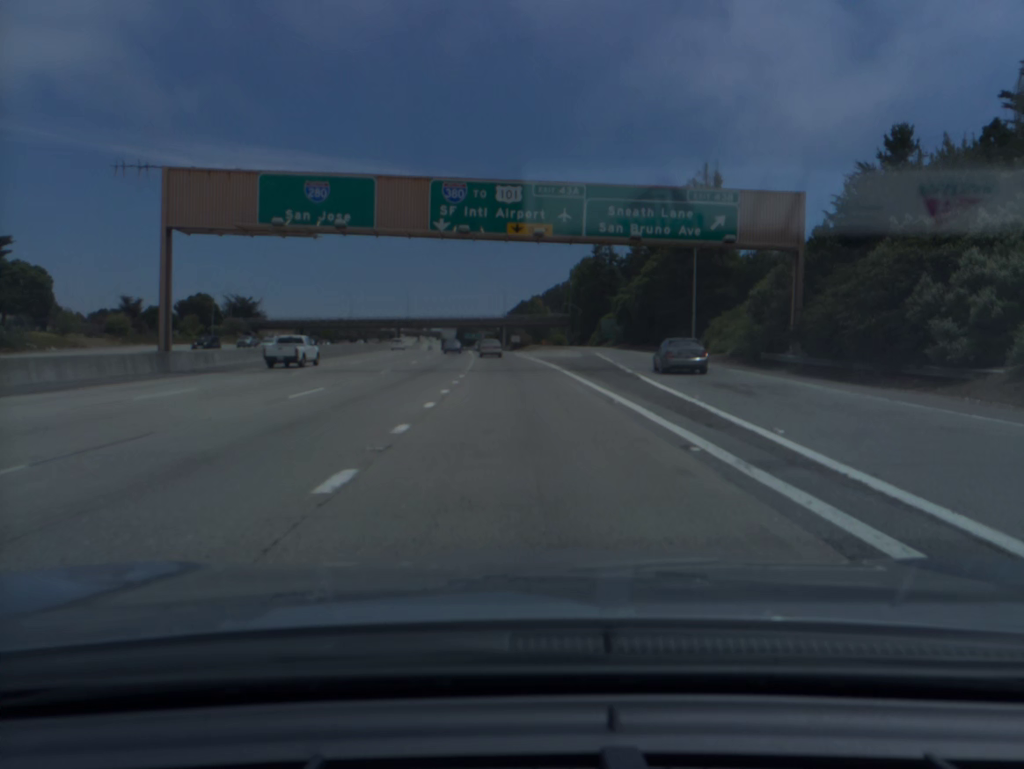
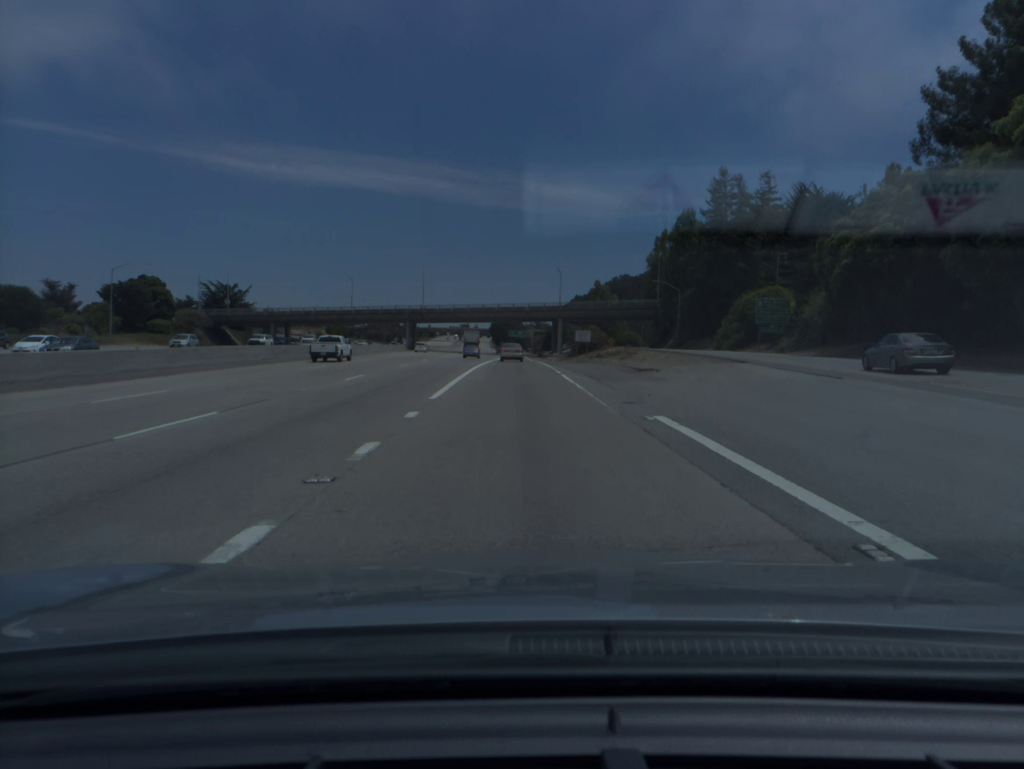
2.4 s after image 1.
(-2.2, +65.2) m; -4°
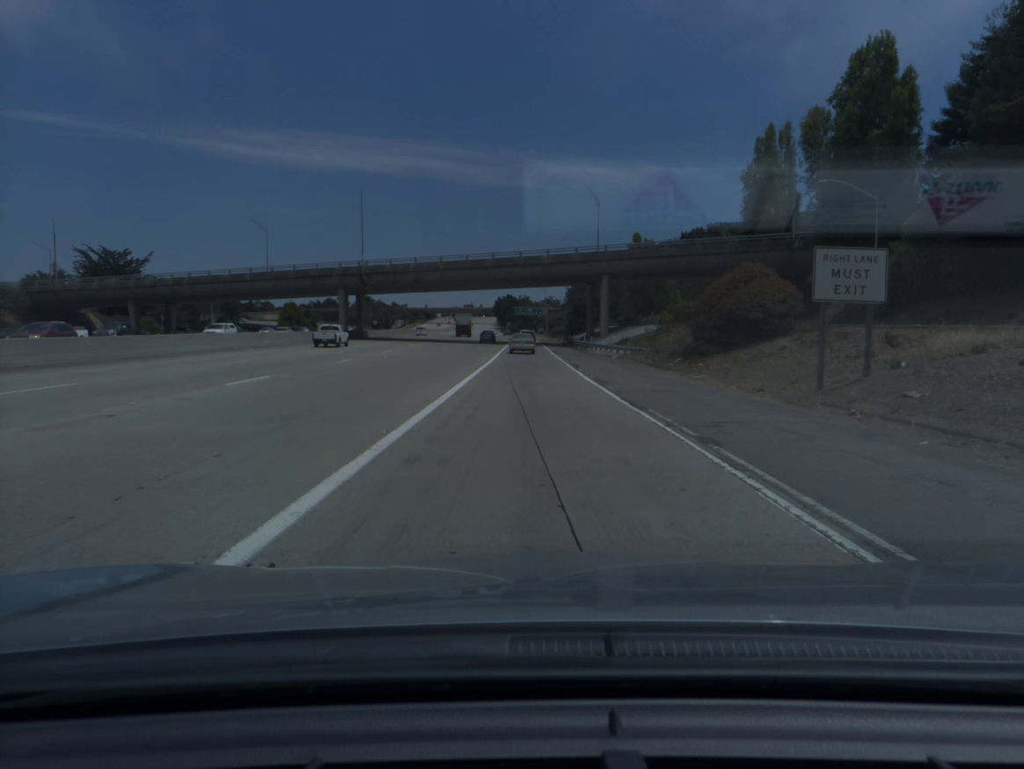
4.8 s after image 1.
(-0.7, +65.6) m; -1°
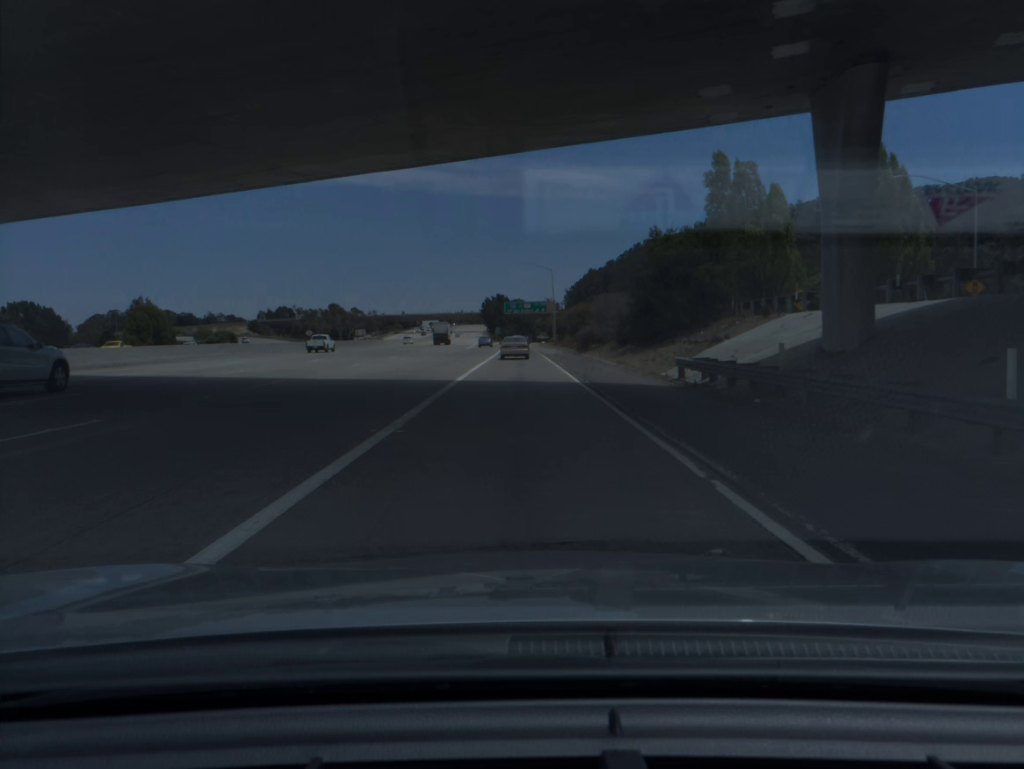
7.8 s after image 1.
(+0.4, +78.9) m; 0°
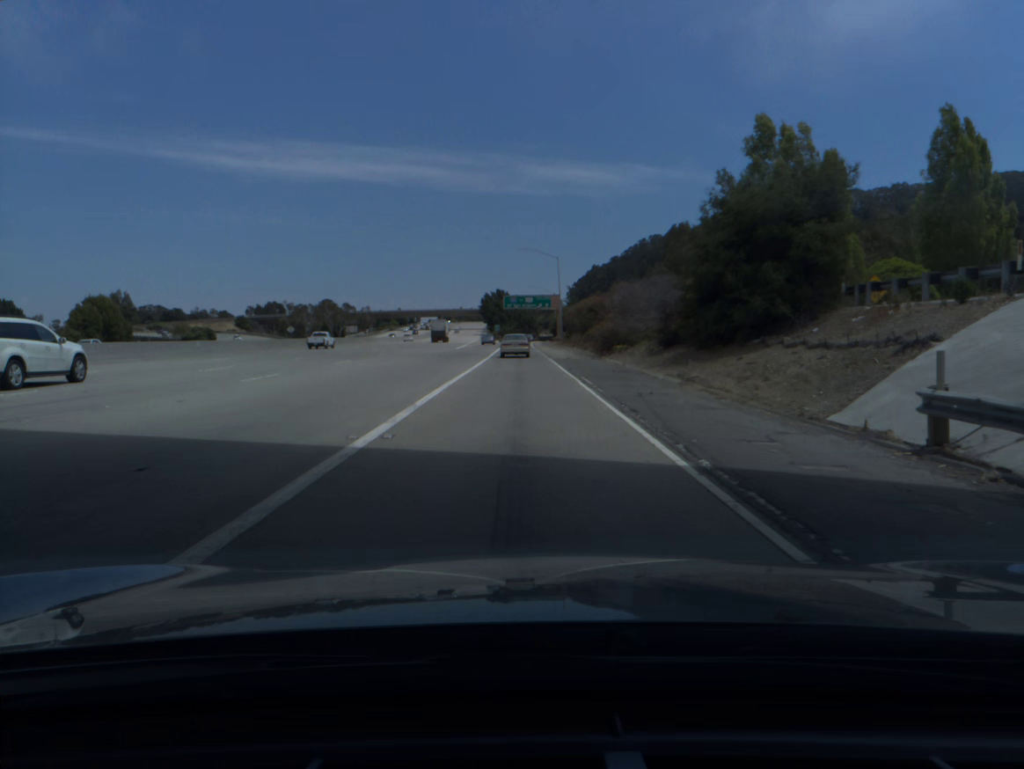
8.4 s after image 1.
(0.0, +15.3) m; 0°
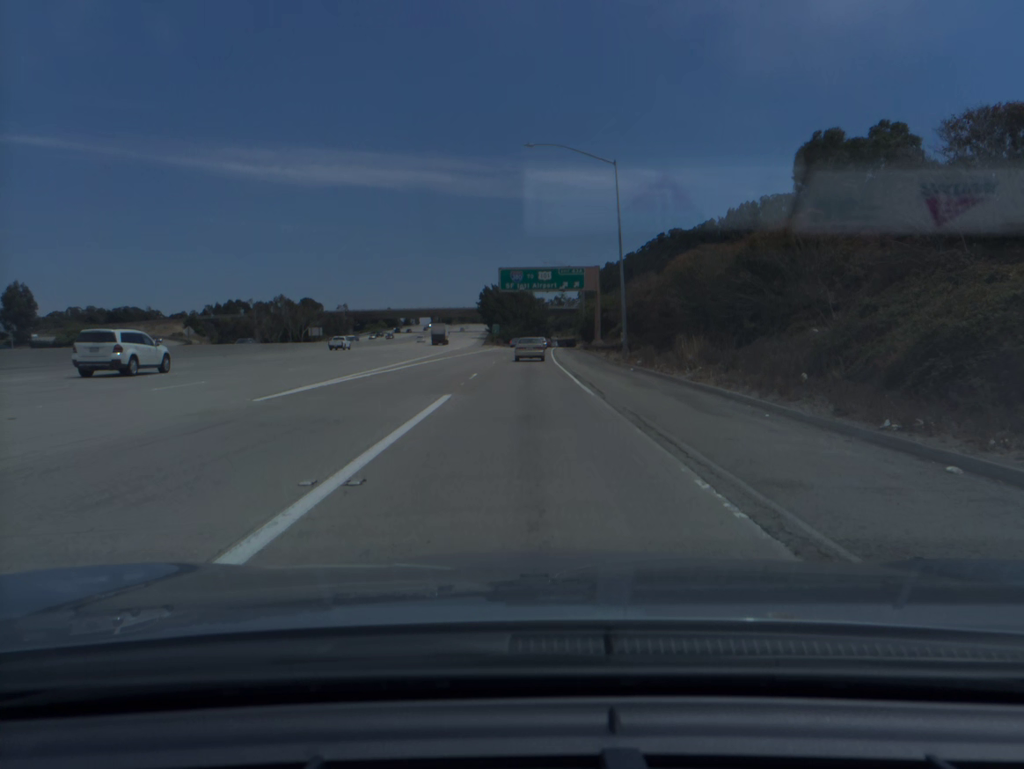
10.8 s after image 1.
(-0.4, +59.9) m; -1°
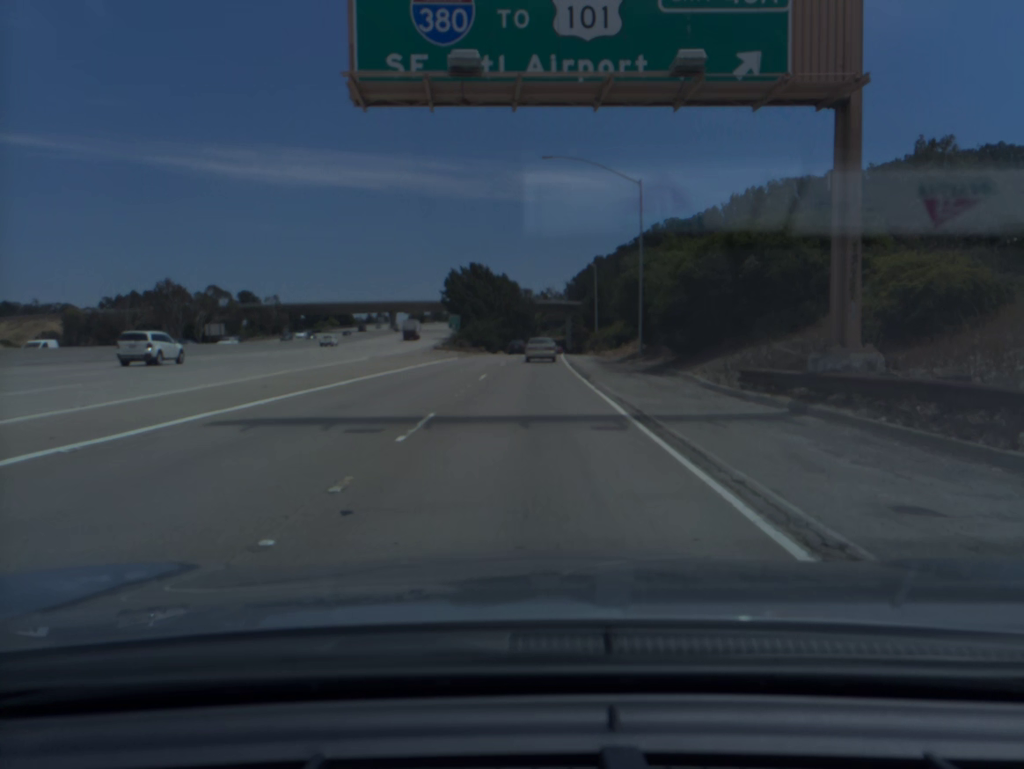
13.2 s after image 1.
(+0.6, +59.5) m; +1°
